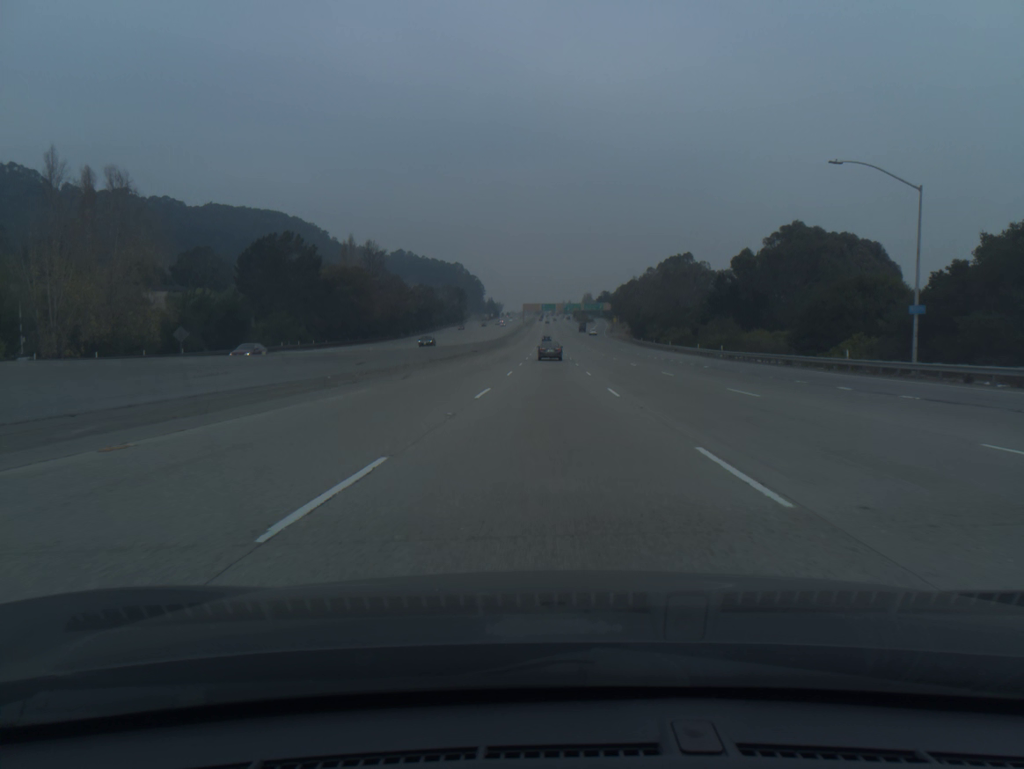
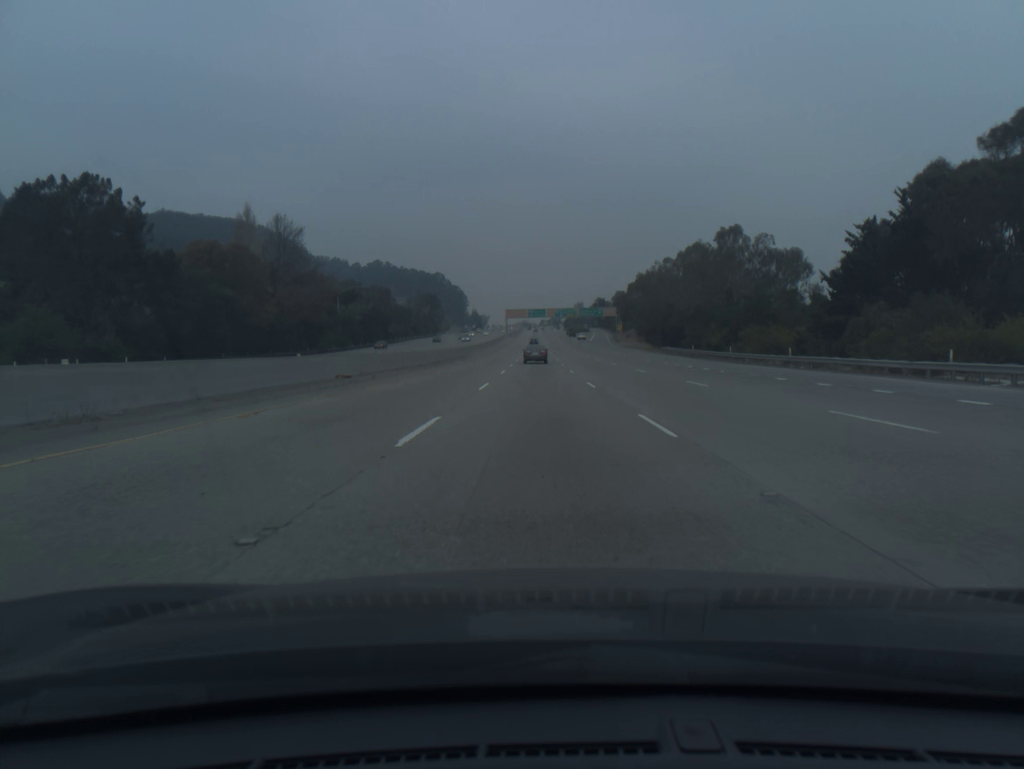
(+0.4, +53.5) m; +1°
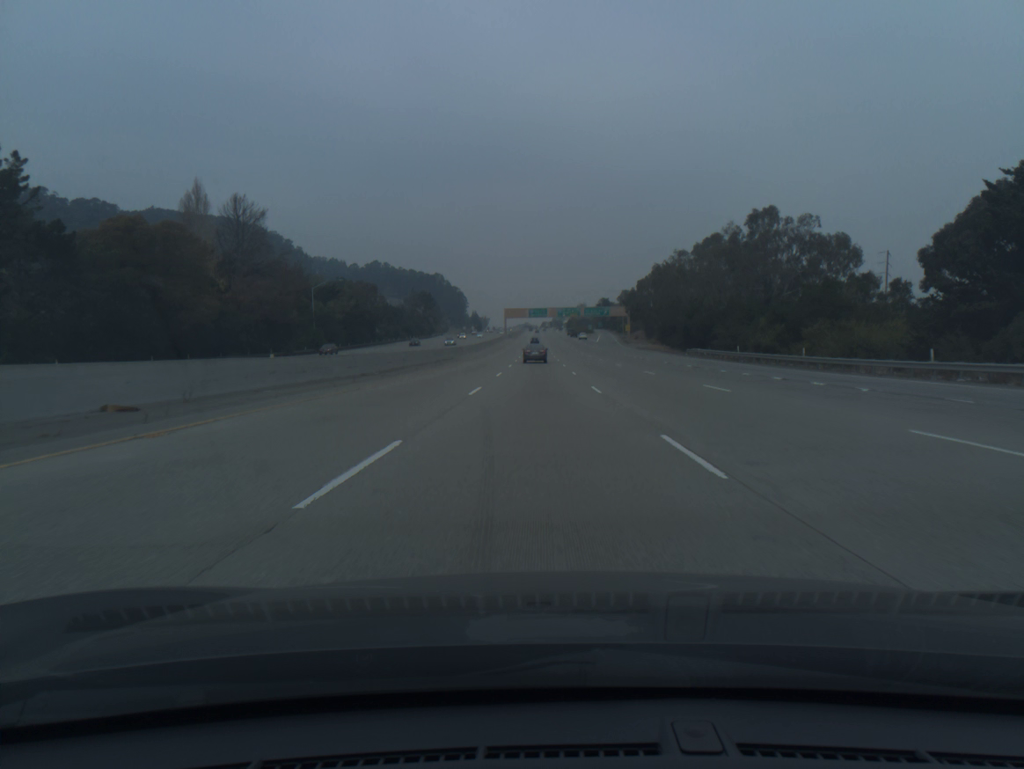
(0.0, +17.8) m; 0°
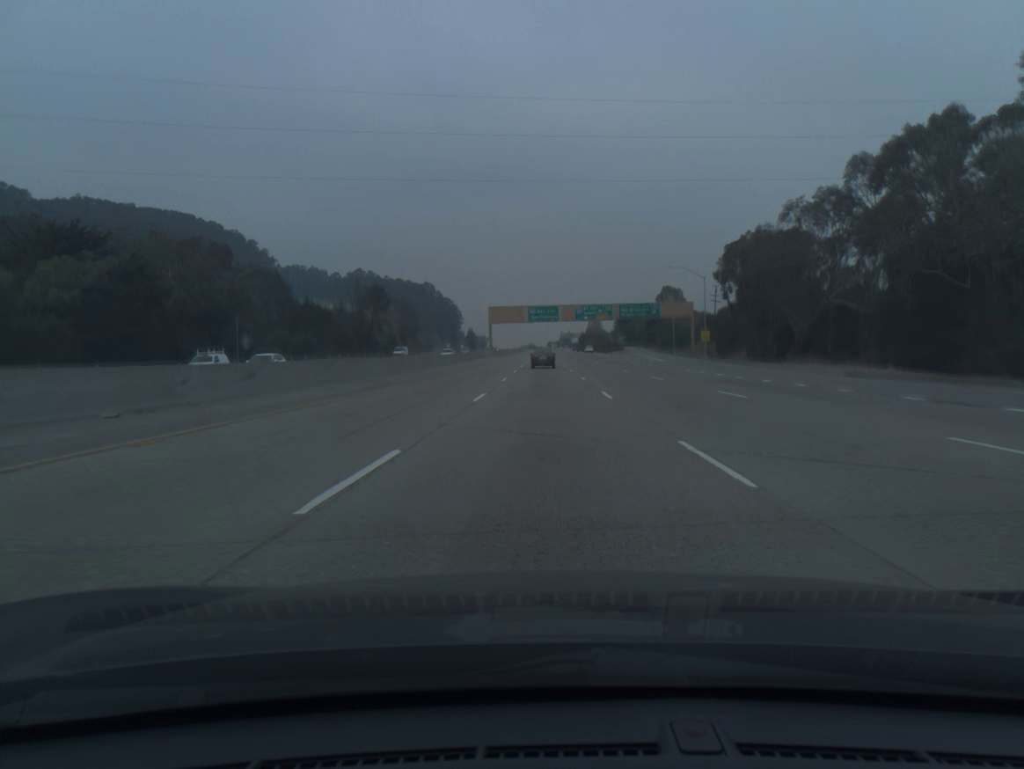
(-0.5, +88.2) m; 0°
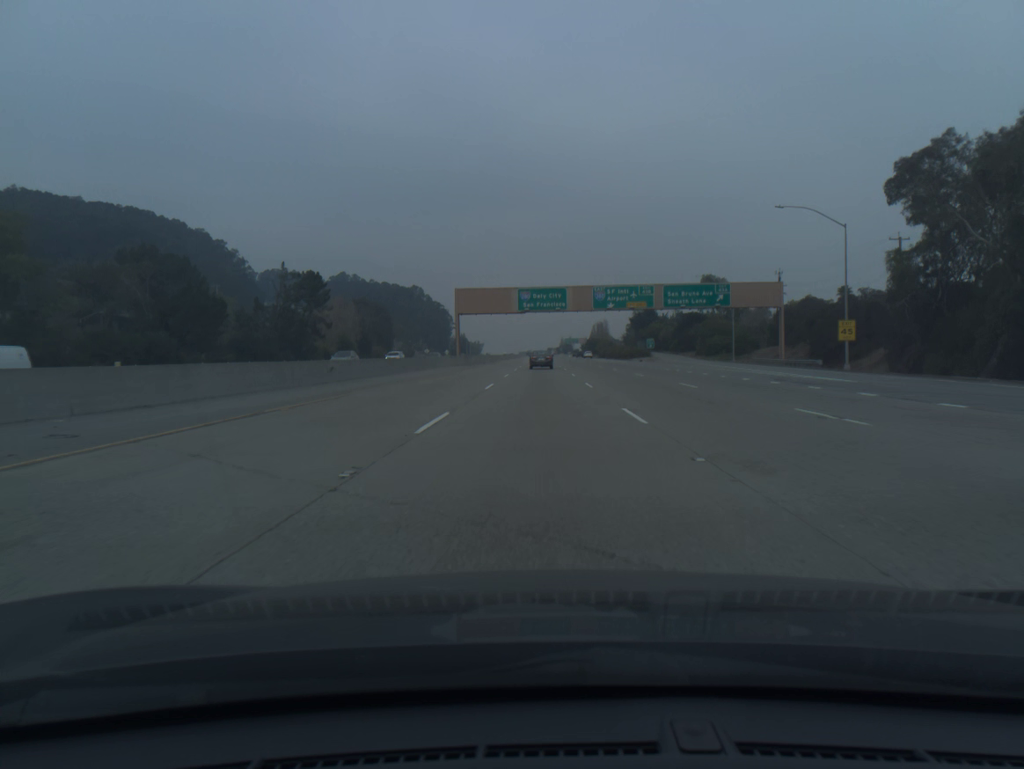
(+0.1, +52.0) m; 0°
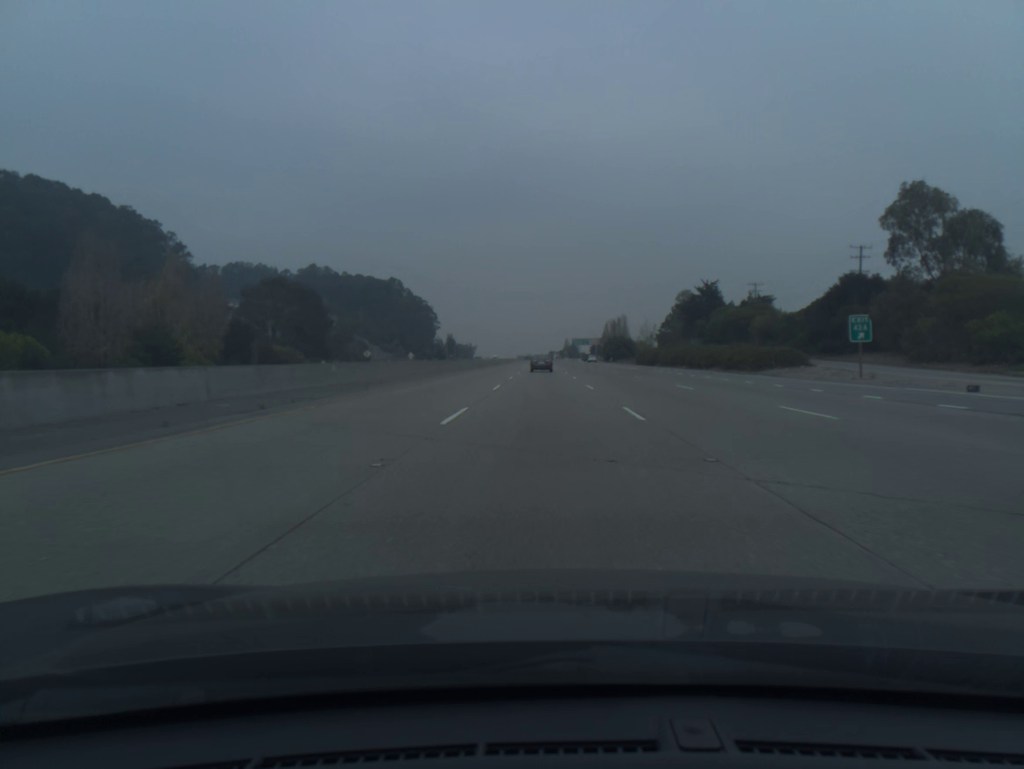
(-0.2, +86.2) m; 0°
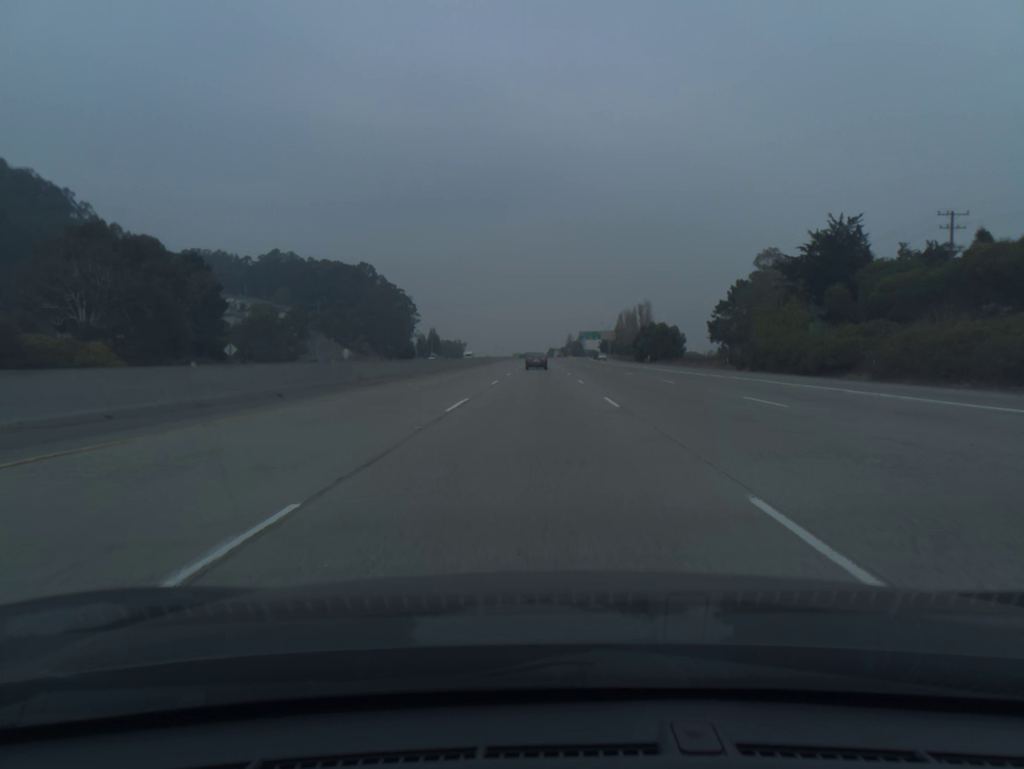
(+0.2, +70.1) m; 0°
